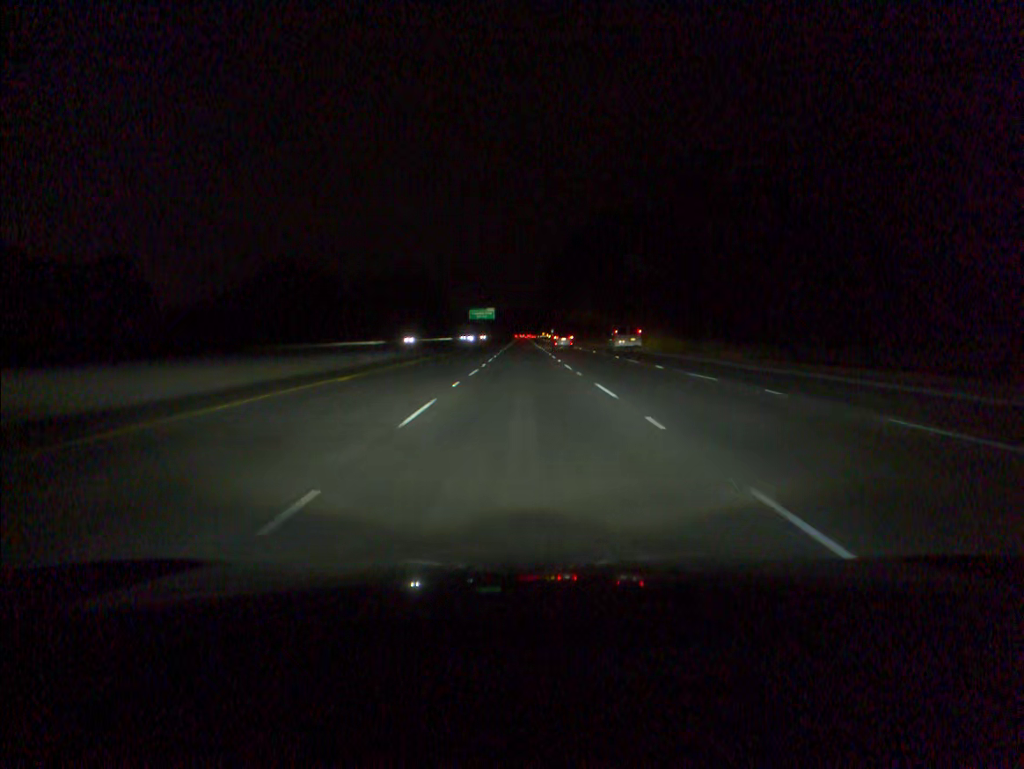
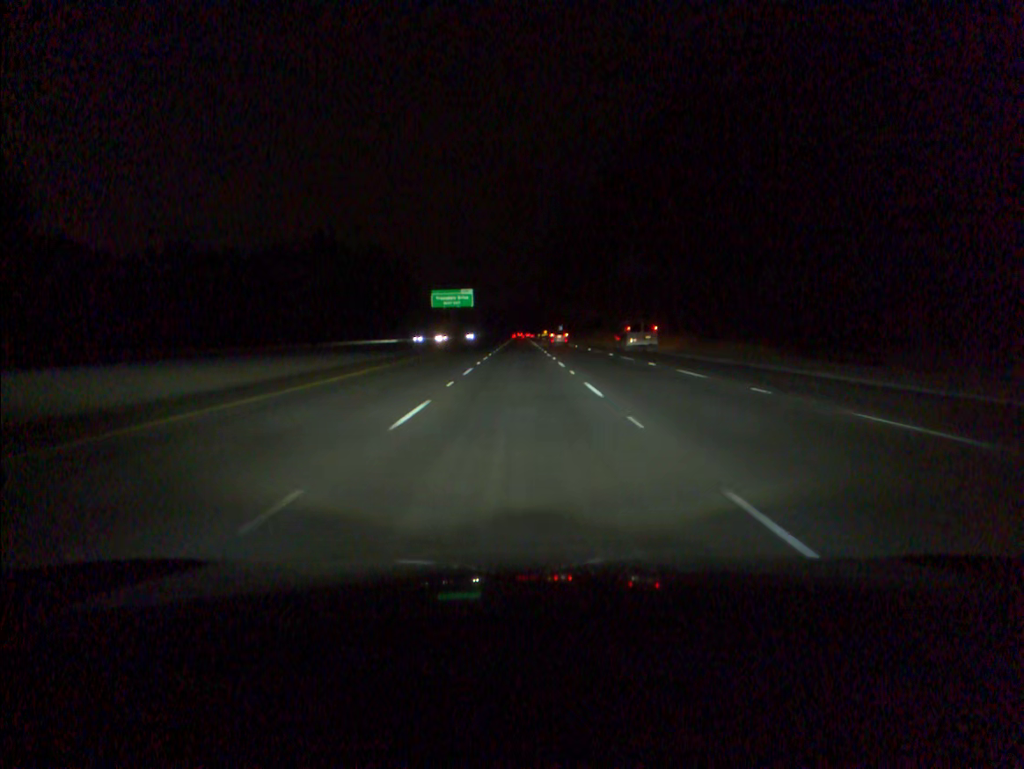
(+0.2, +87.2) m; 0°
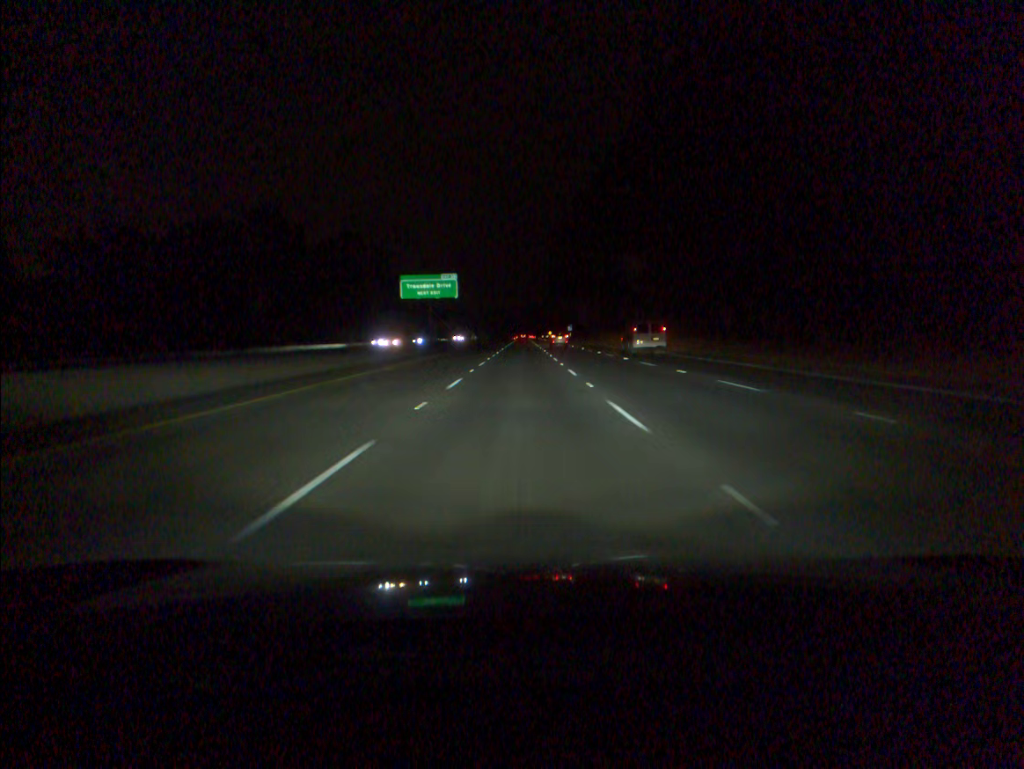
(-0.1, +34.8) m; 0°
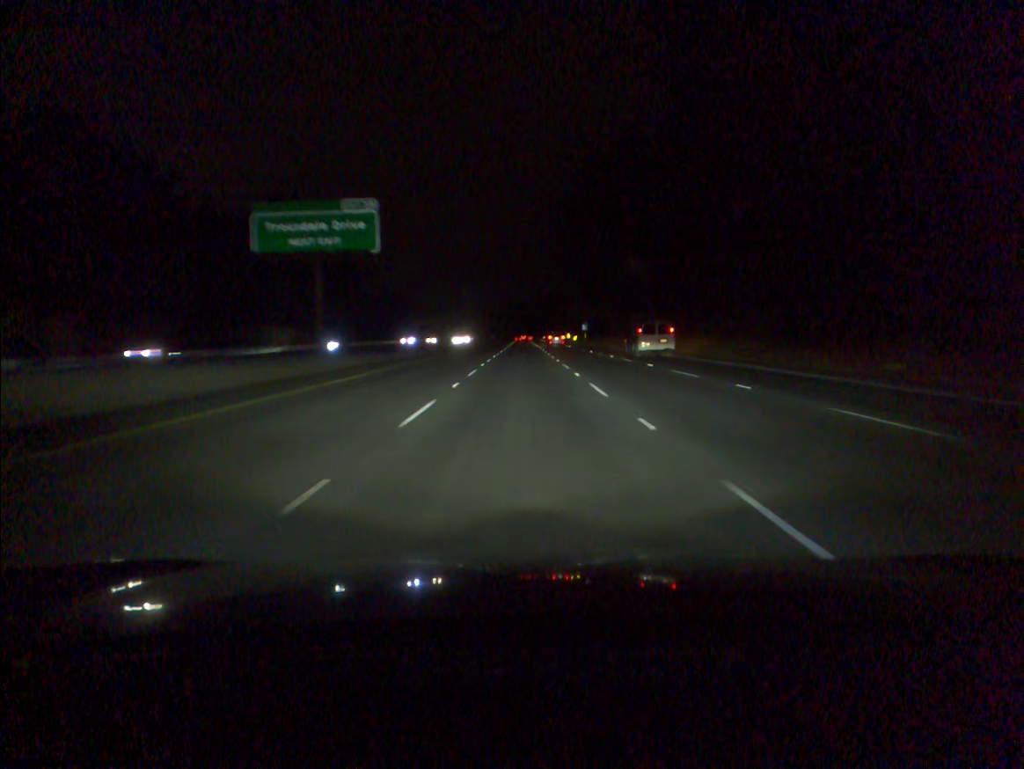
(0.0, +52.2) m; 0°
